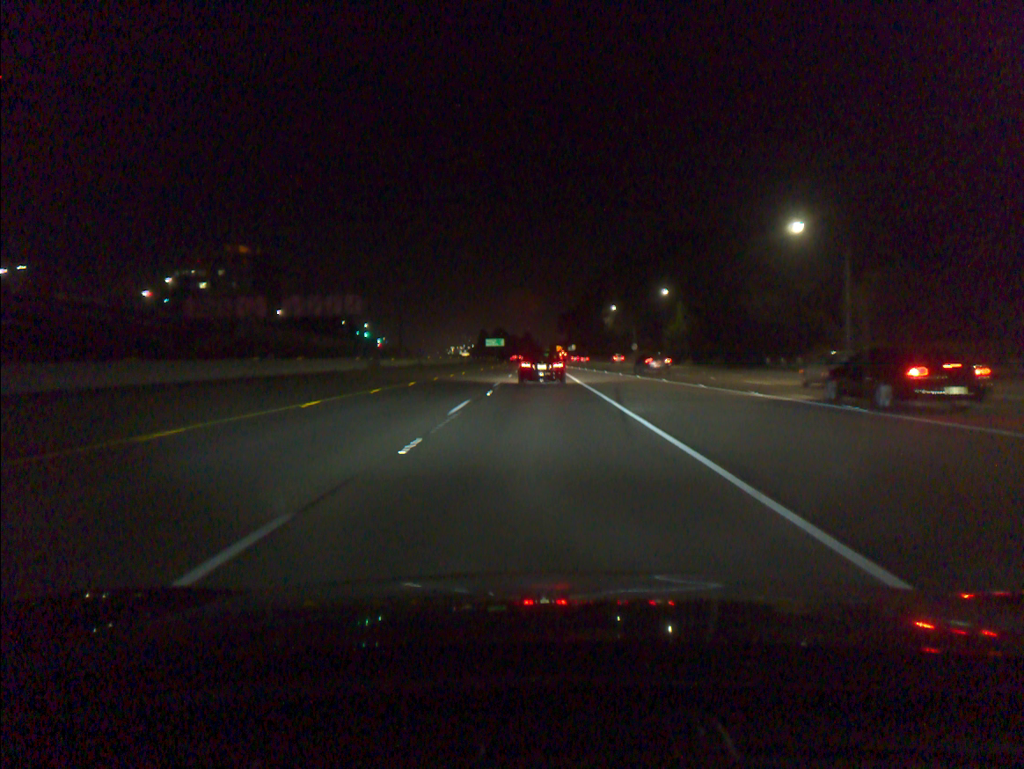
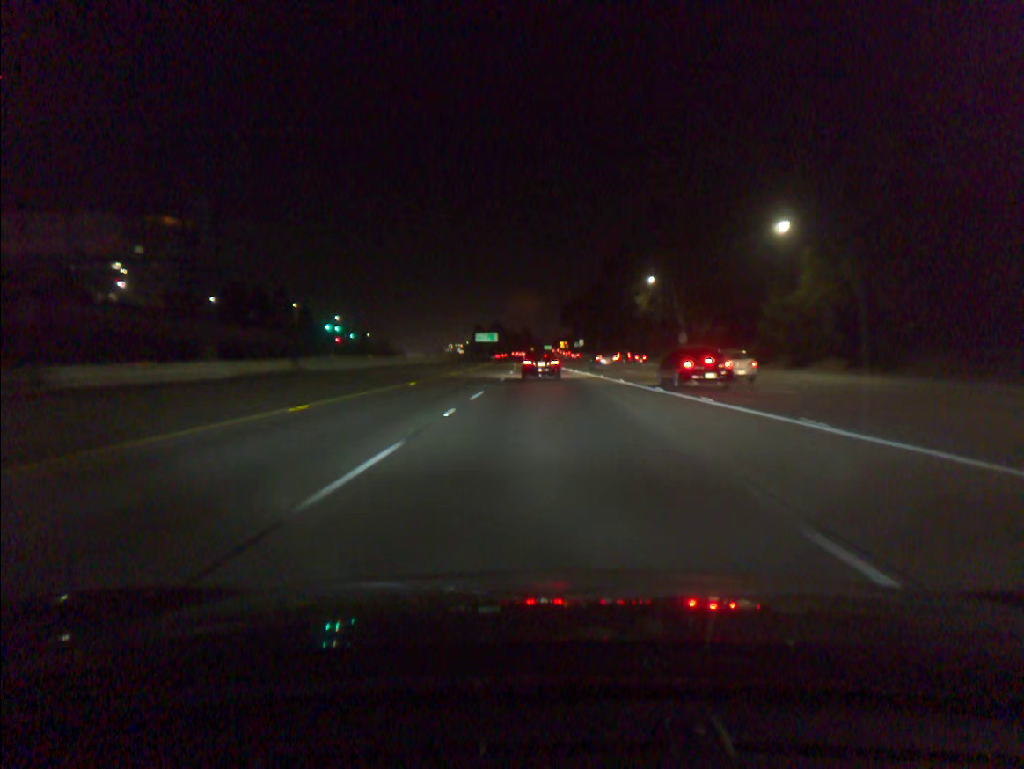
(-0.1, +54.4) m; 0°
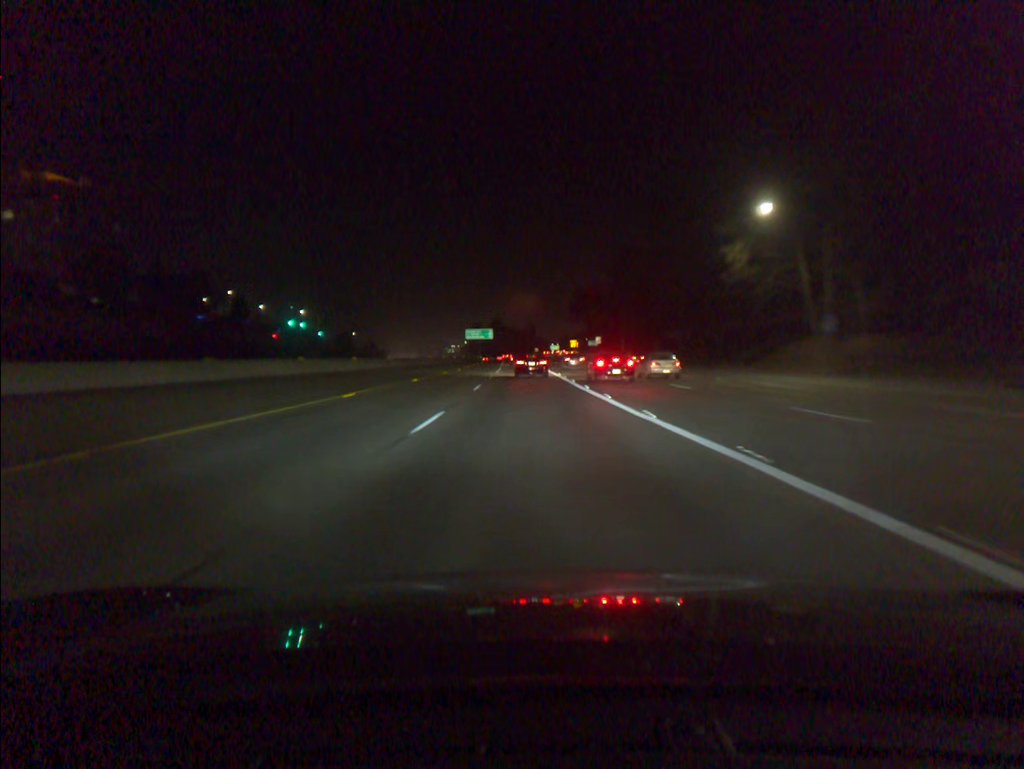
(-0.1, +52.4) m; 0°
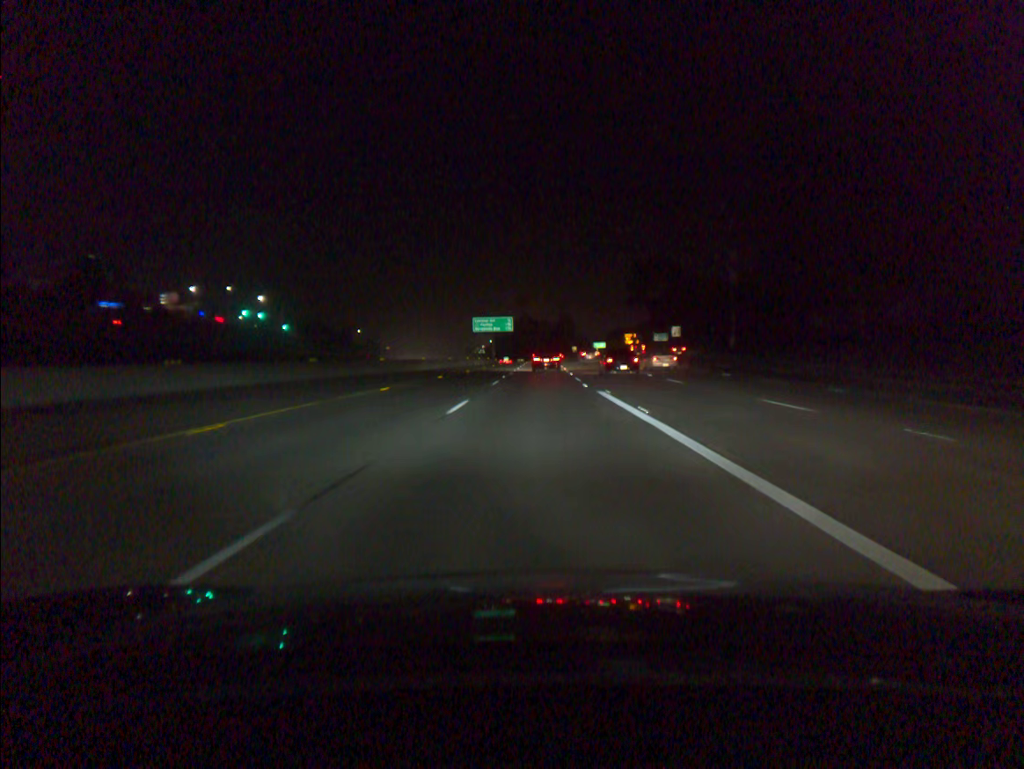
(-1.6, +69.2) m; -2°
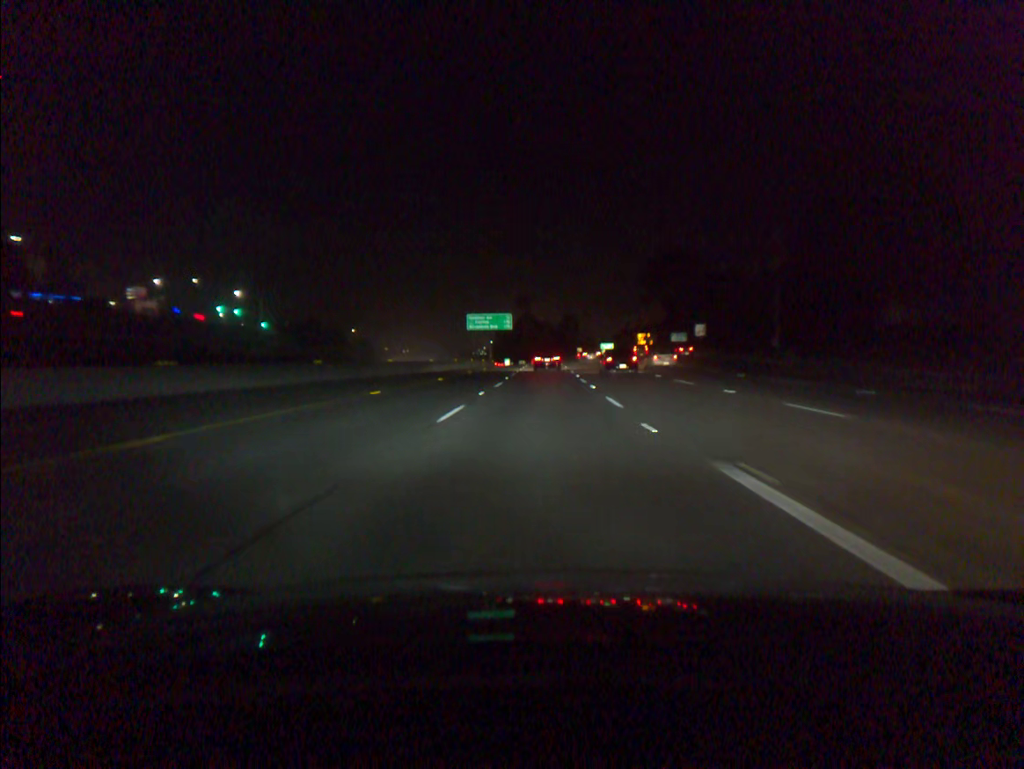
(0.0, +16.7) m; 0°
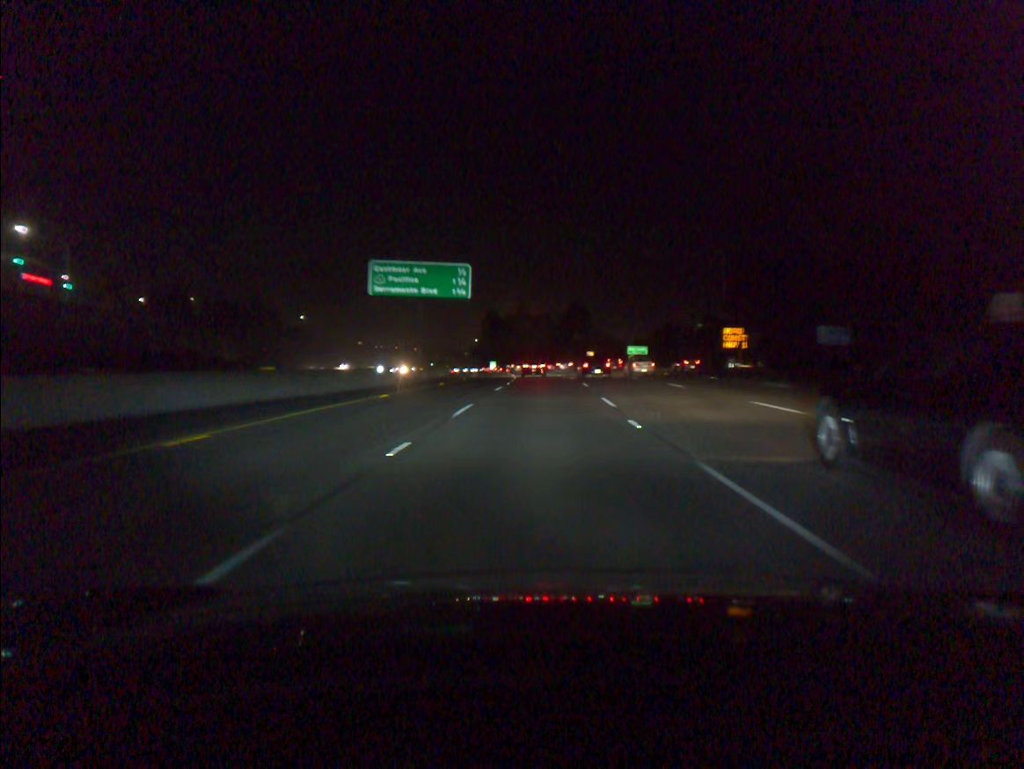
(+0.3, +71.7) m; 0°
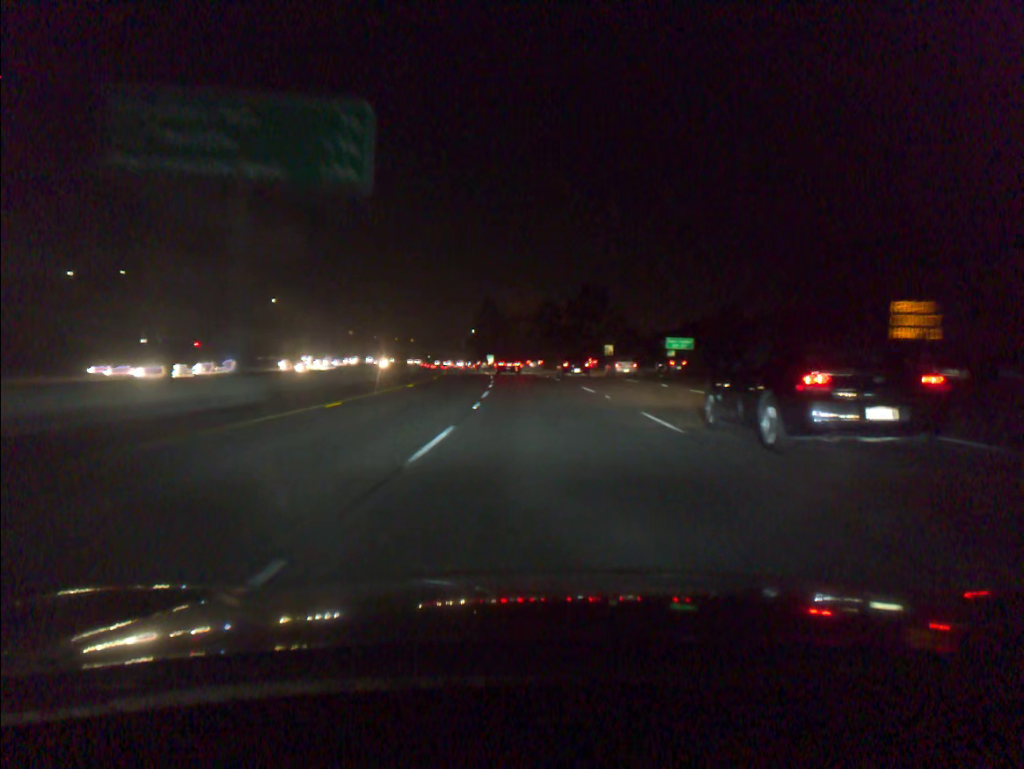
(-0.1, +35.6) m; 0°
